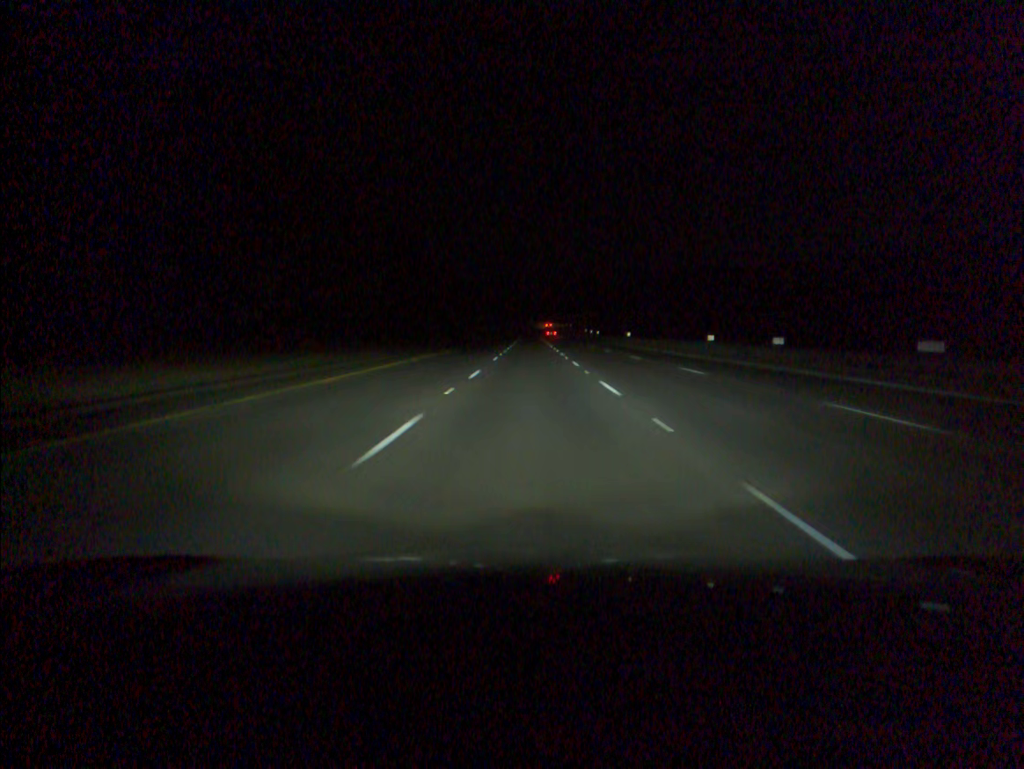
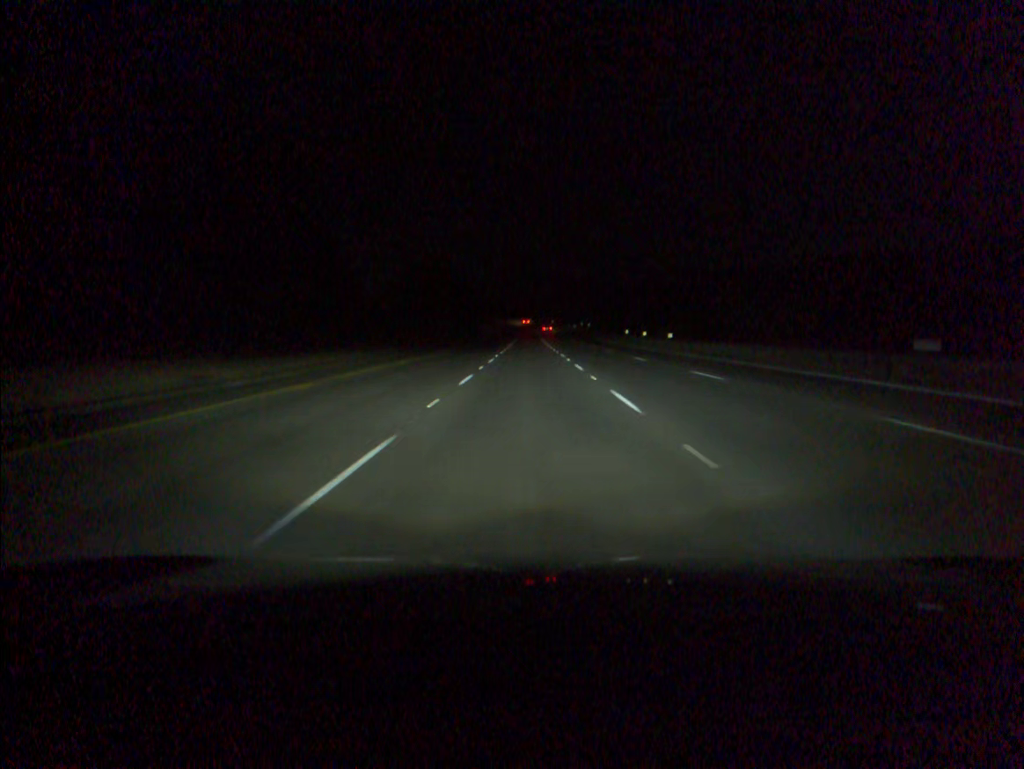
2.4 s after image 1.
(+0.2, +76.0) m; 0°
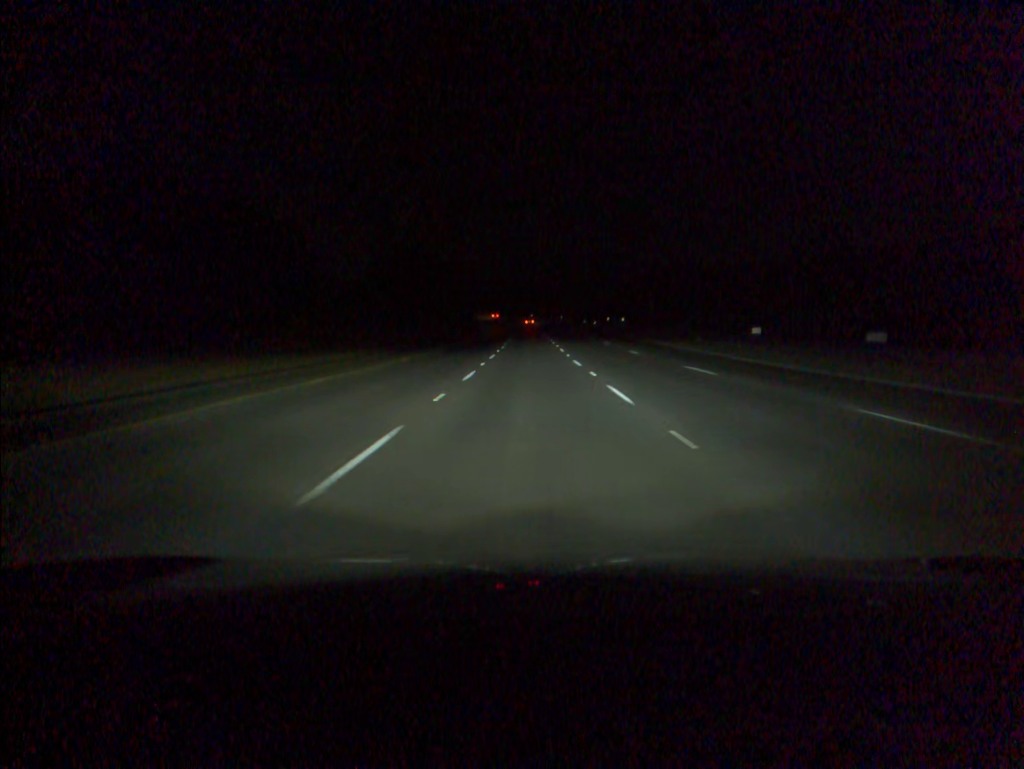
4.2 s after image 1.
(-0.1, +57.2) m; 0°
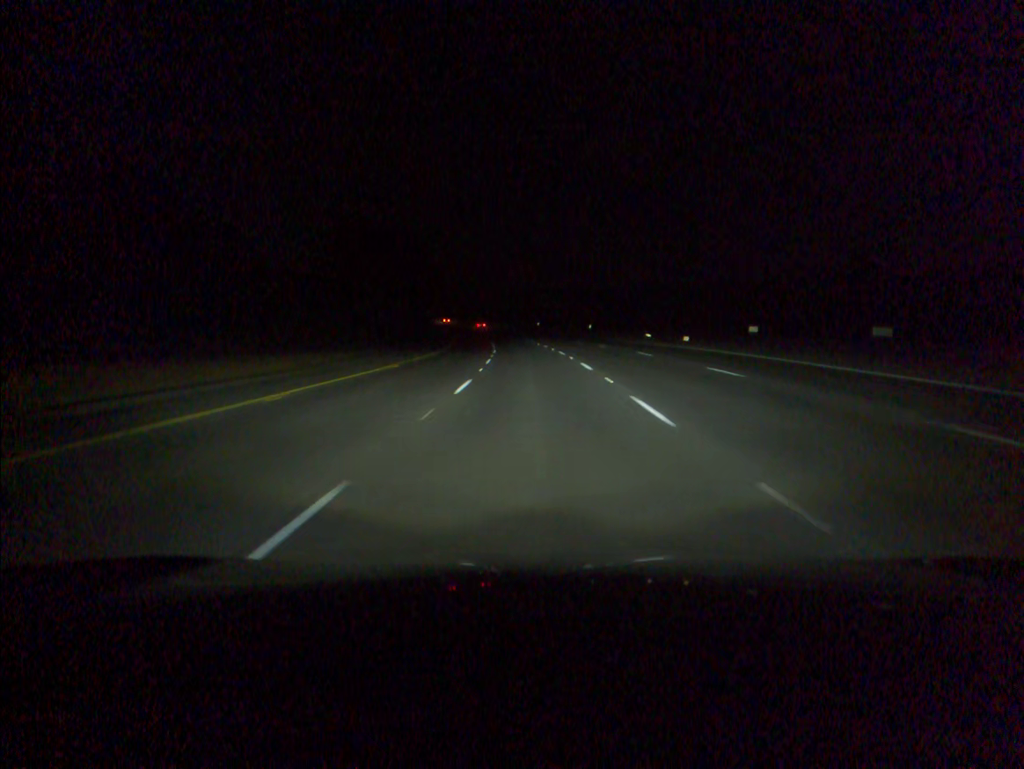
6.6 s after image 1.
(-0.2, +76.4) m; 0°
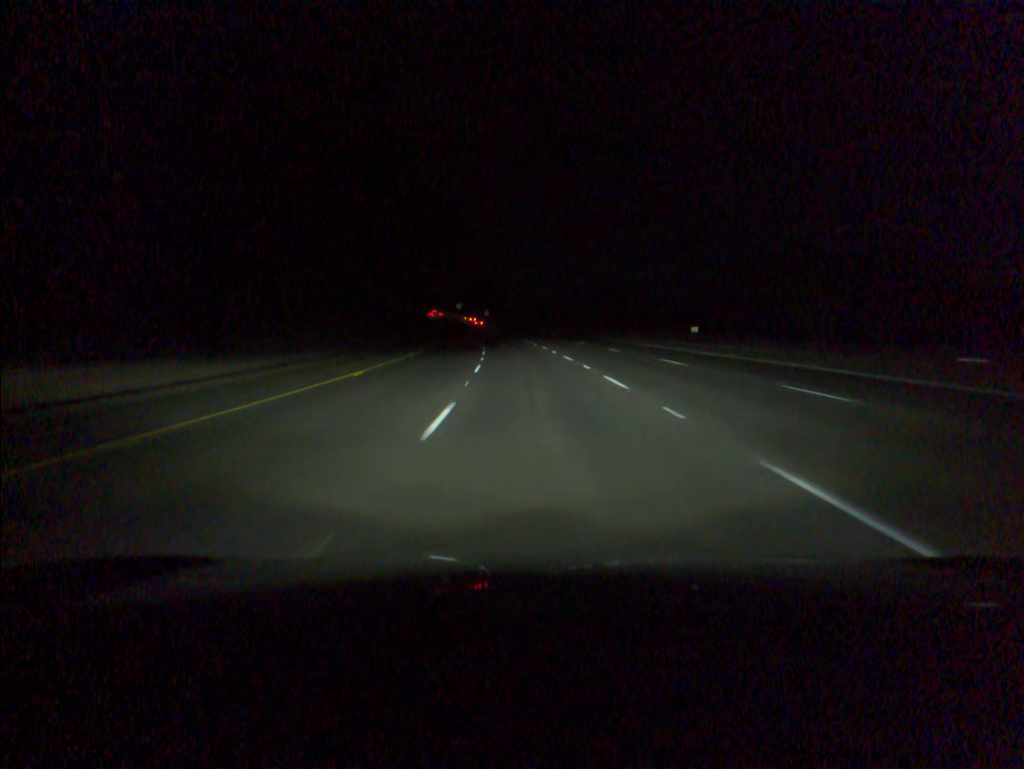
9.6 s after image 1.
(-3.8, +94.9) m; -6°
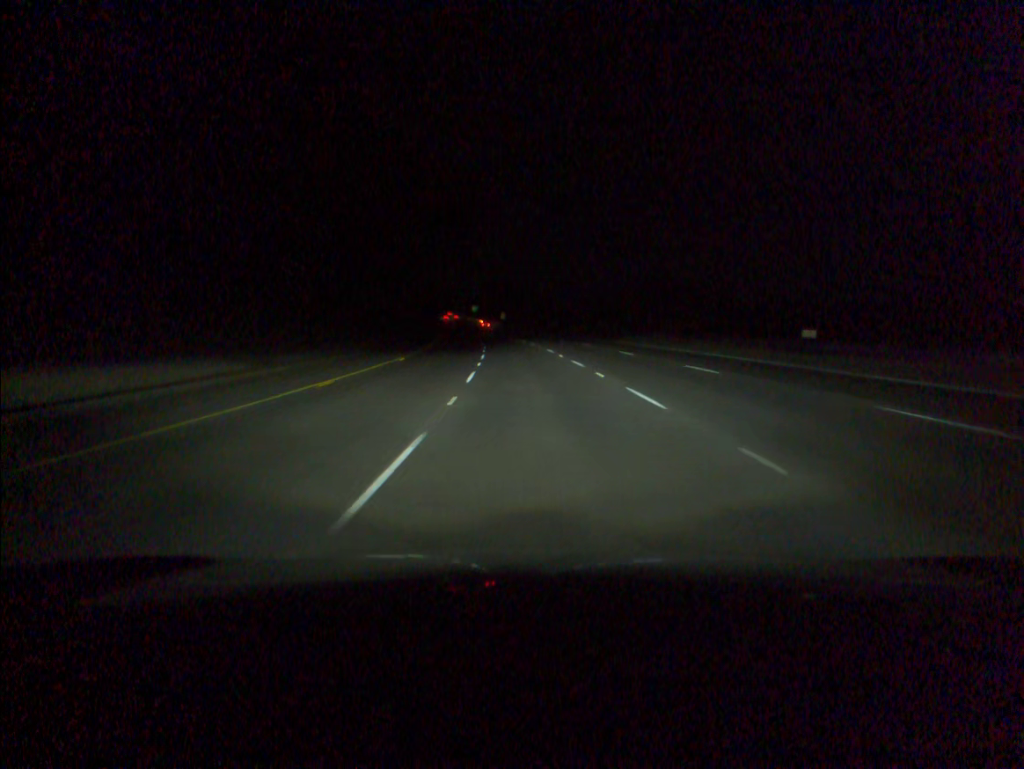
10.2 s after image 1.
(-0.2, +18.9) m; -1°
